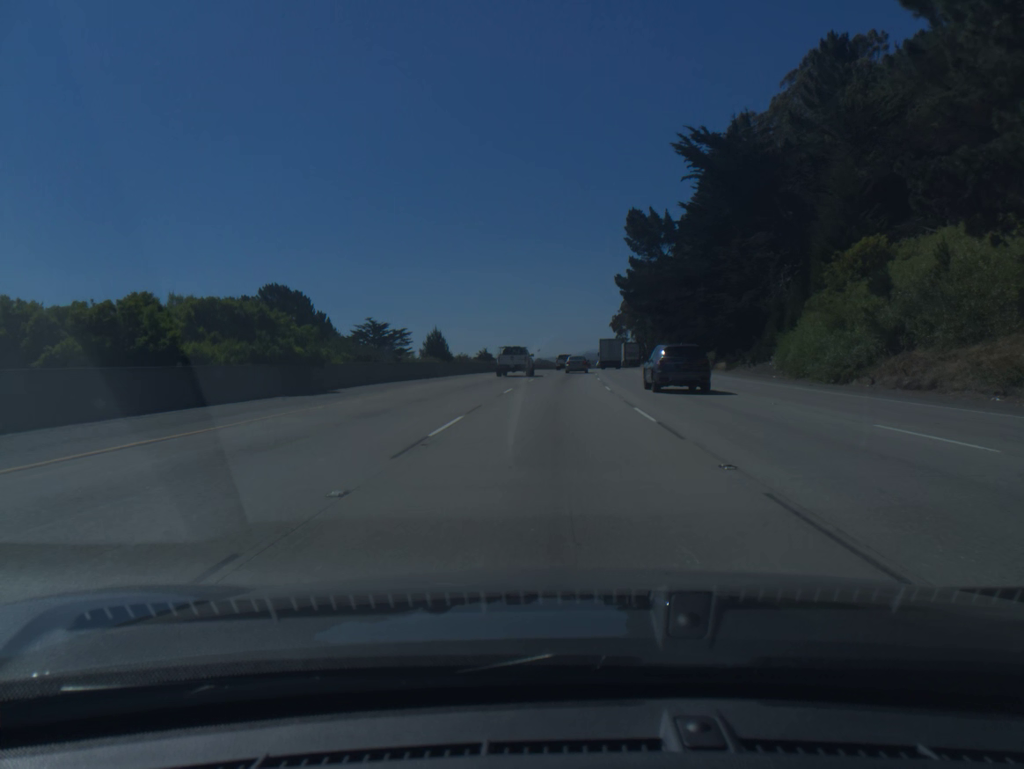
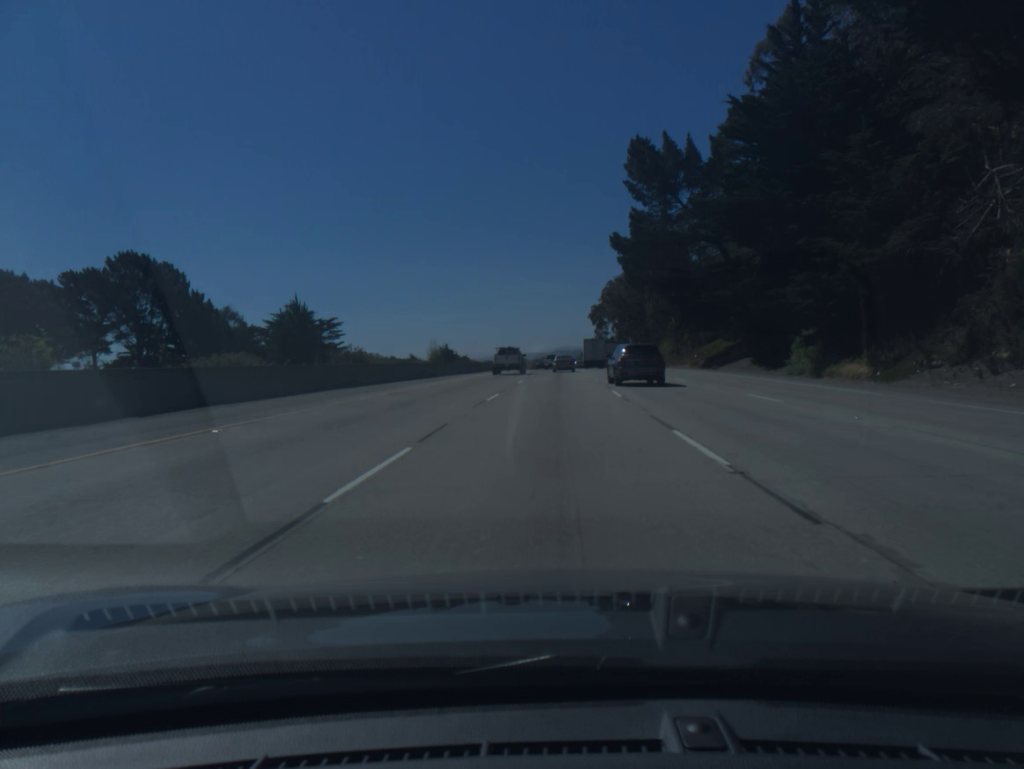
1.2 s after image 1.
(+0.7, +34.6) m; +2°
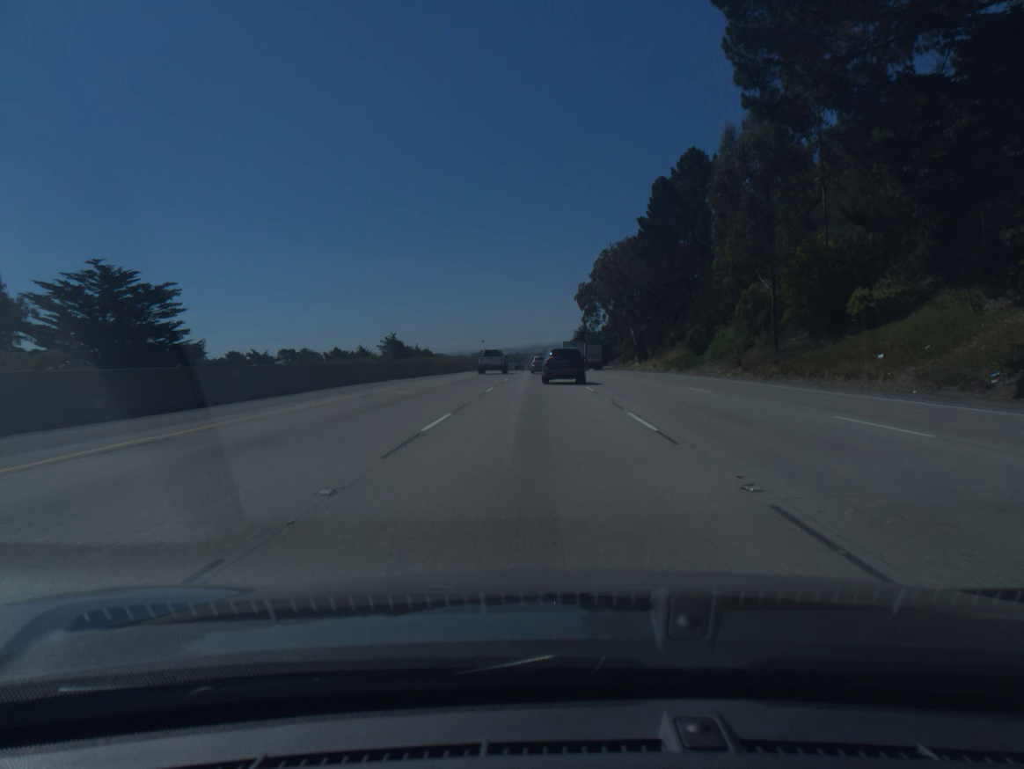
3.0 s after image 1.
(+0.9, +52.3) m; +2°
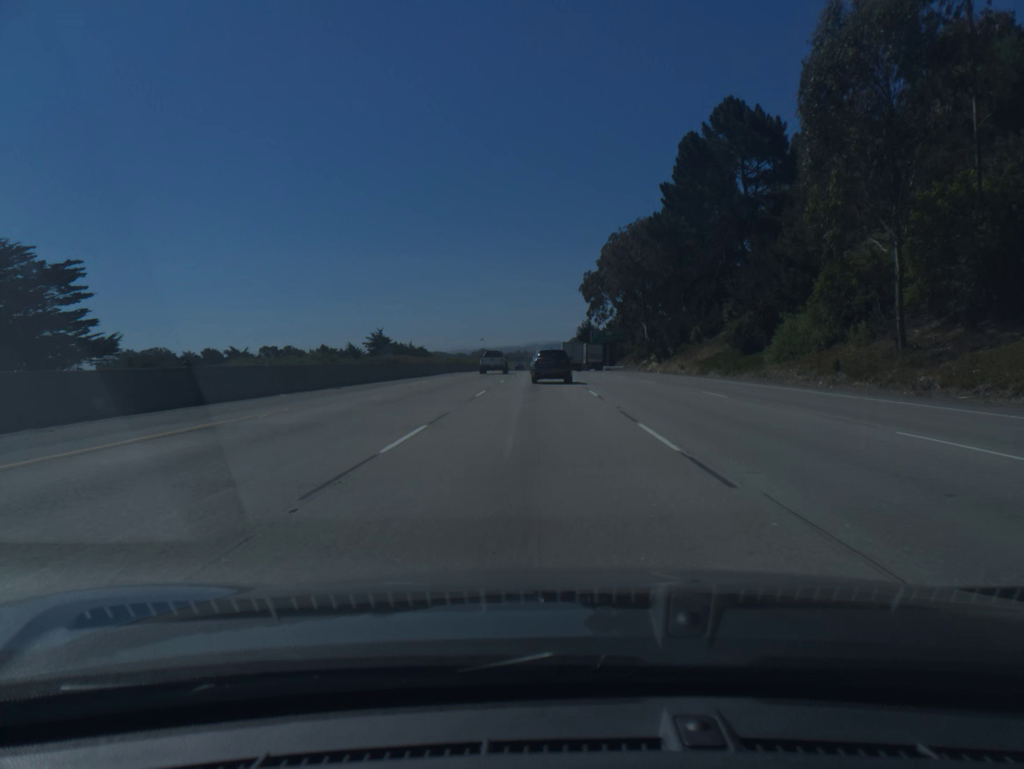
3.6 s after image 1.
(0.0, +17.5) m; 0°
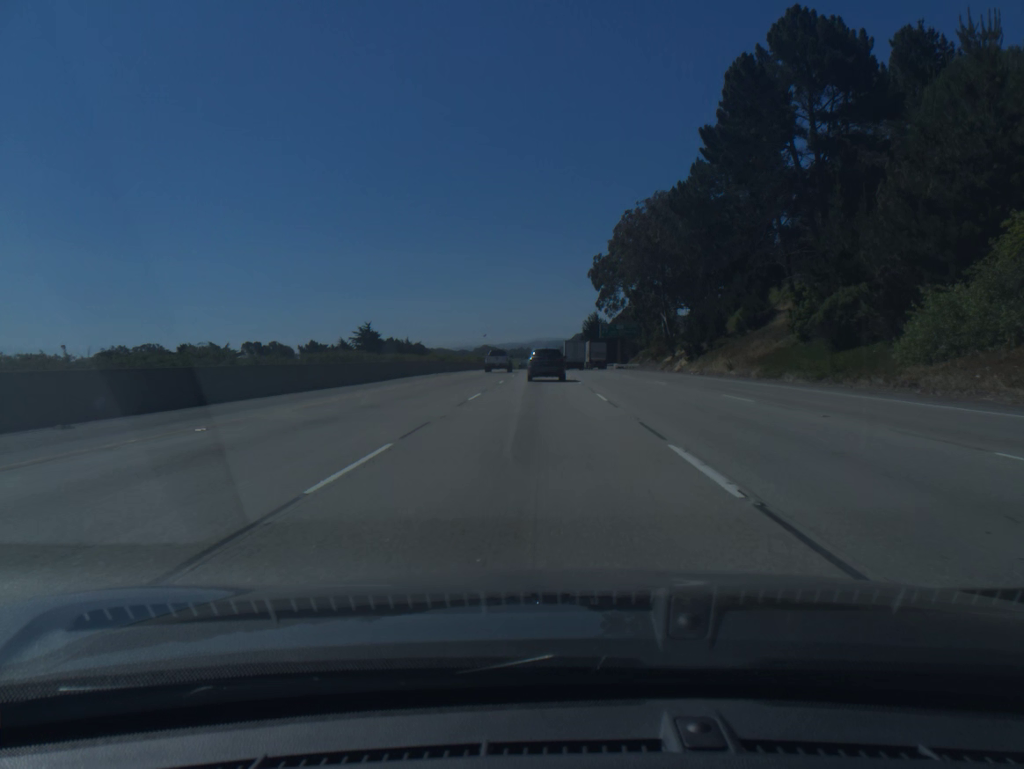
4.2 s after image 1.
(0.0, +17.5) m; 0°
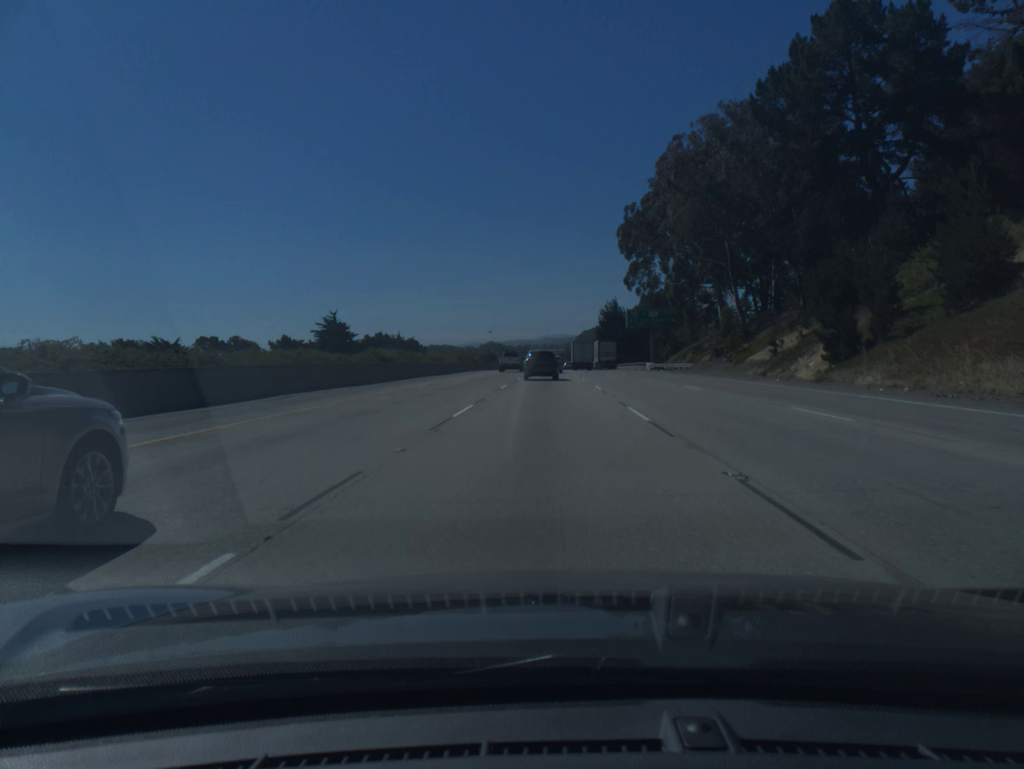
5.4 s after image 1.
(-0.2, +35.0) m; 0°
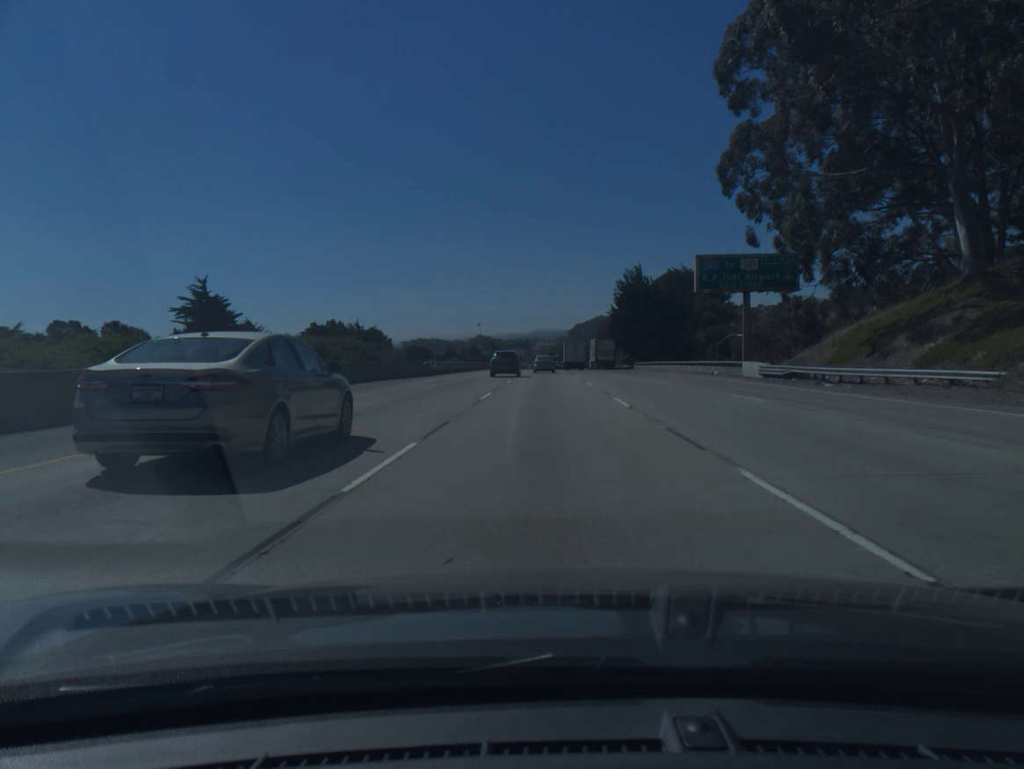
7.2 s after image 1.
(+0.2, +52.5) m; +1°
